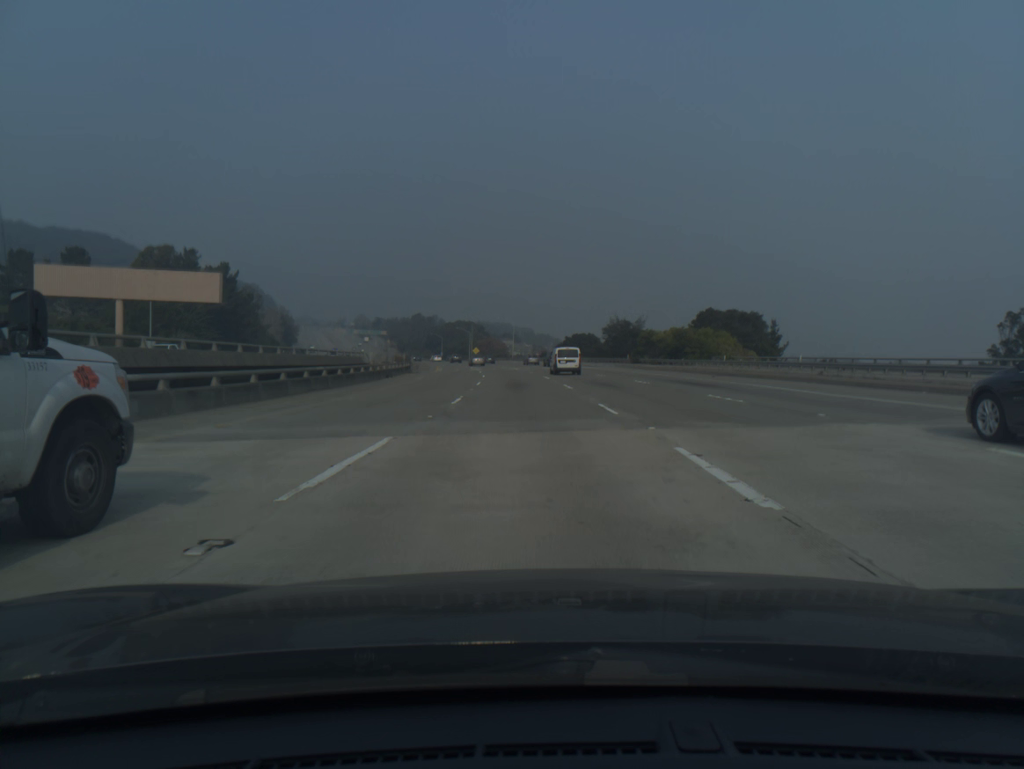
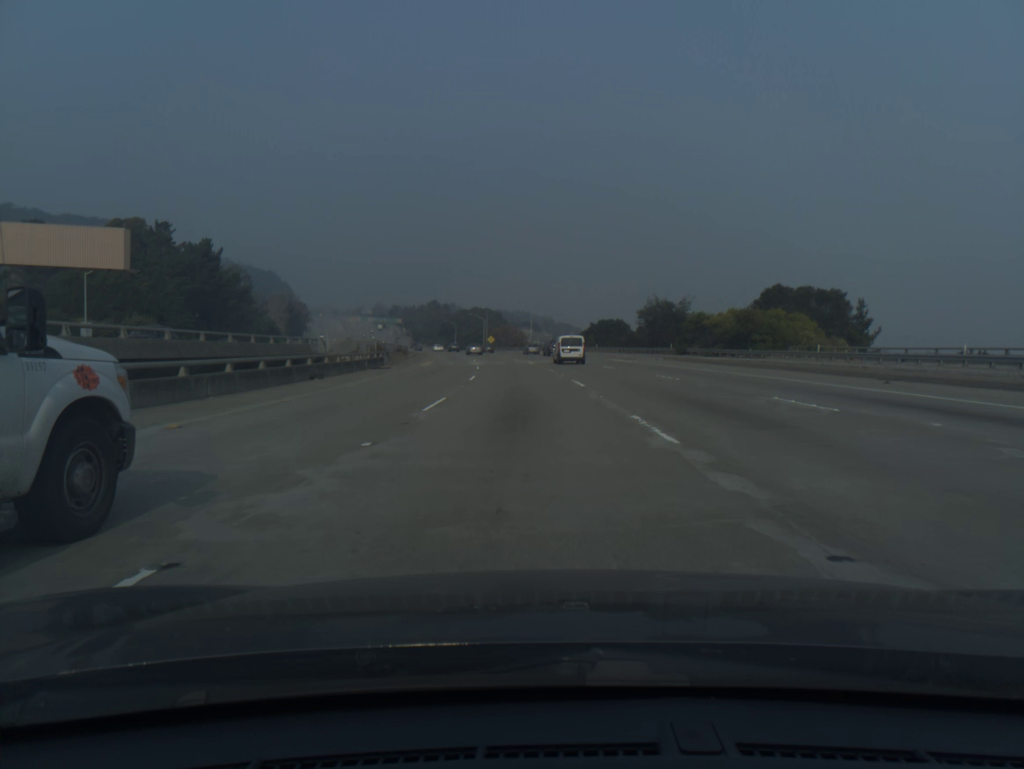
(-0.3, +20.2) m; -1°
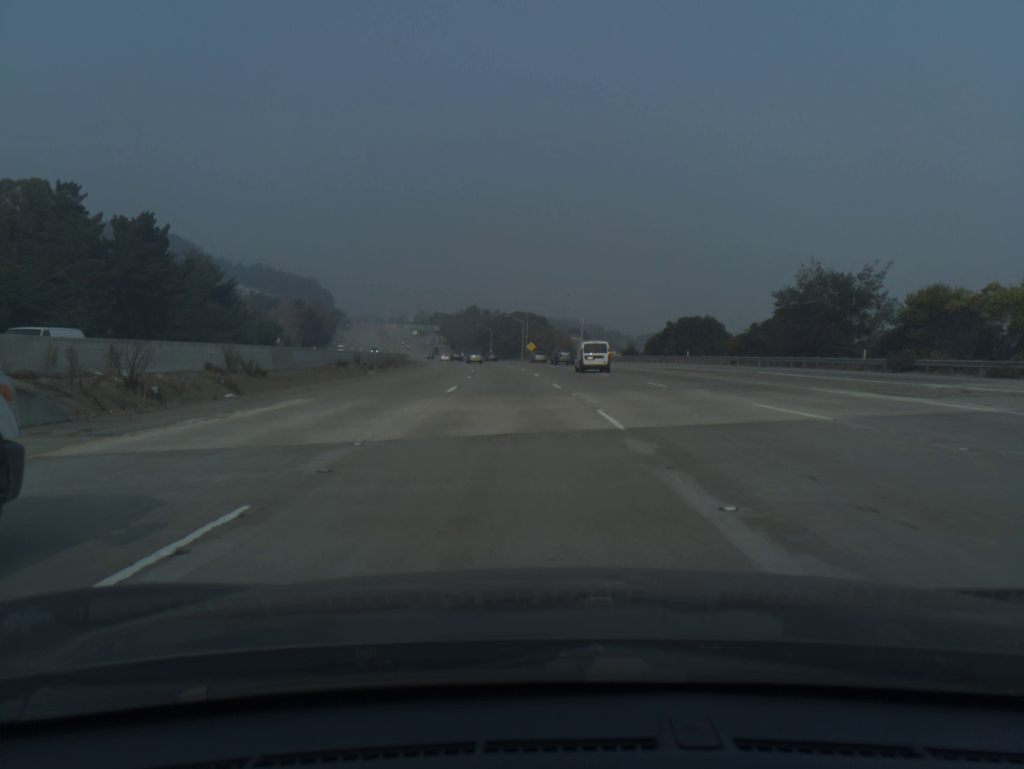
(-1.2, +40.7) m; -3°
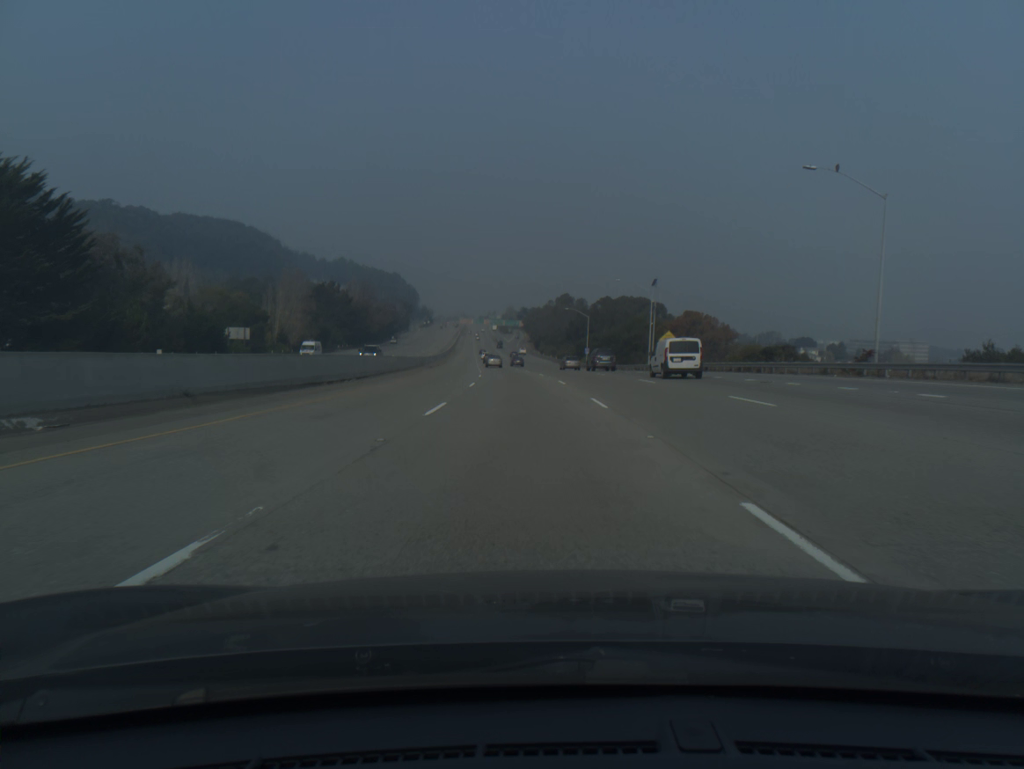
(-5.5, +82.1) m; -7°
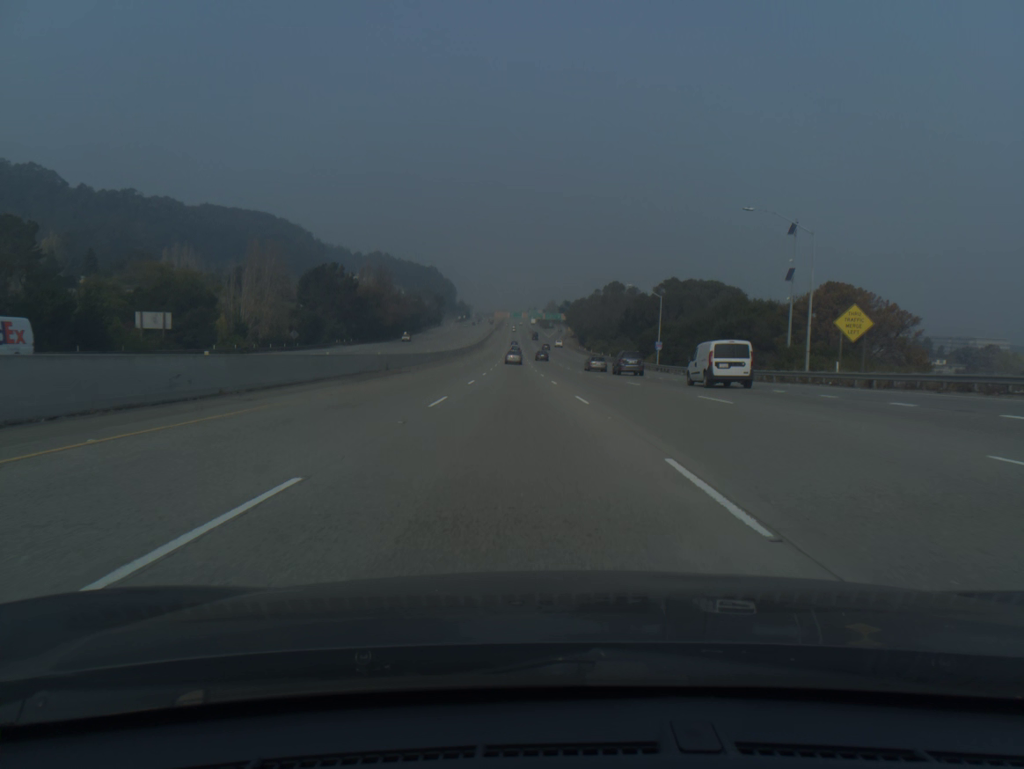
(-1.0, +41.2) m; -3°
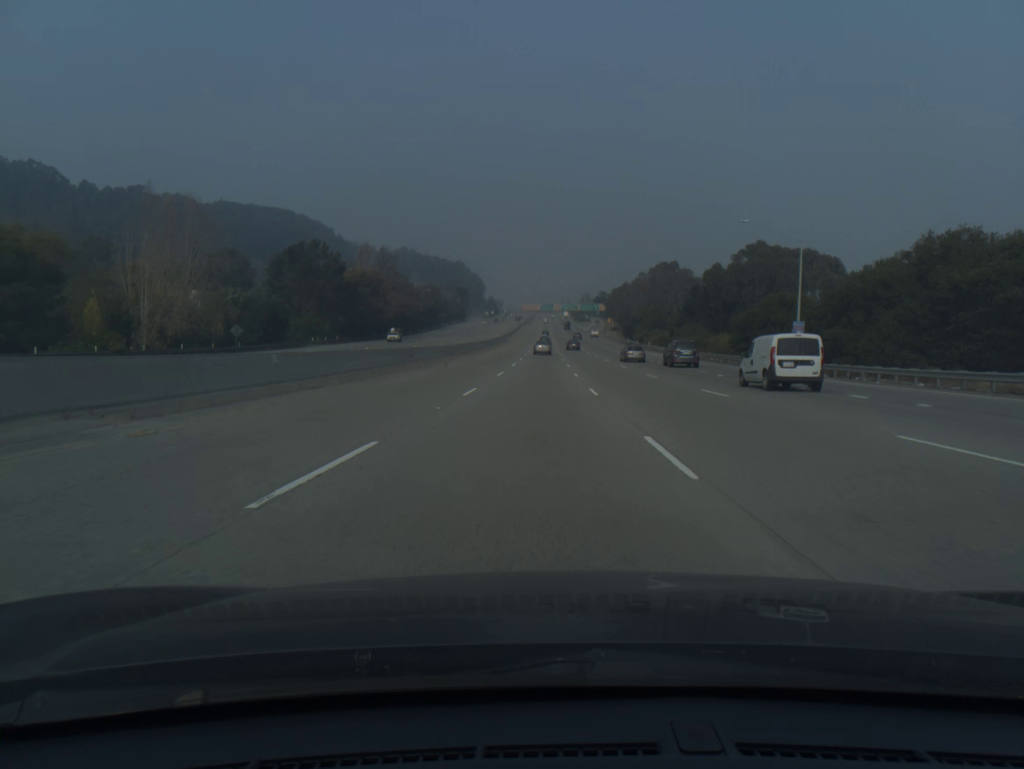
(-1.0, +41.2) m; -2°
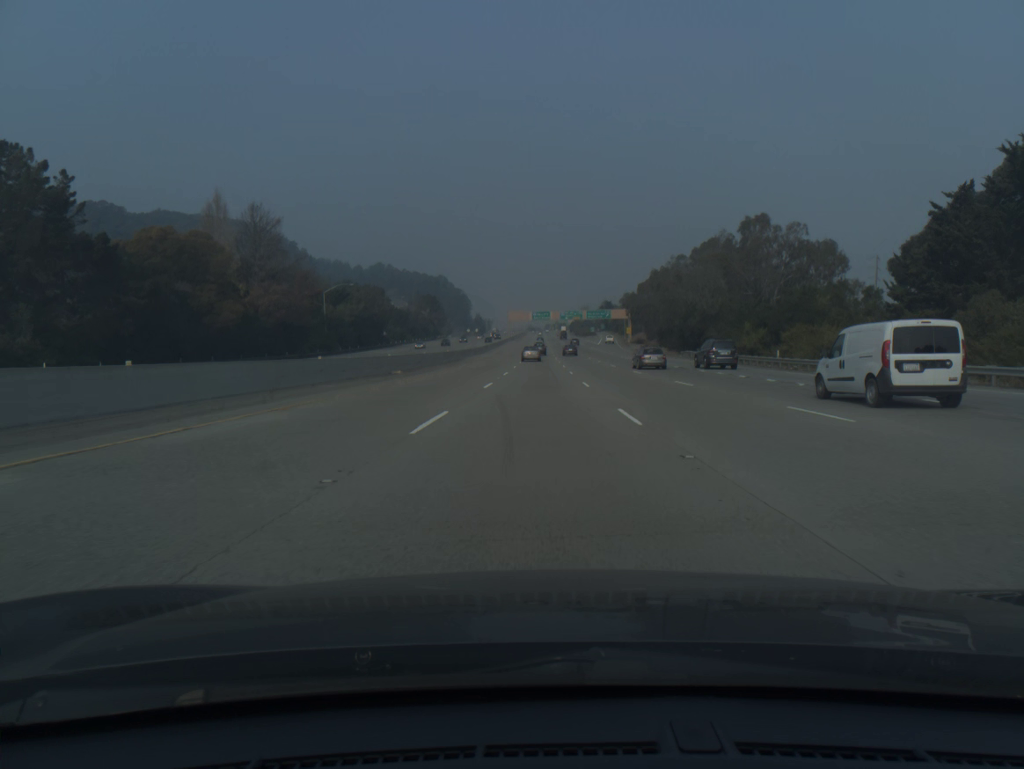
(+0.2, +81.6) m; 0°
